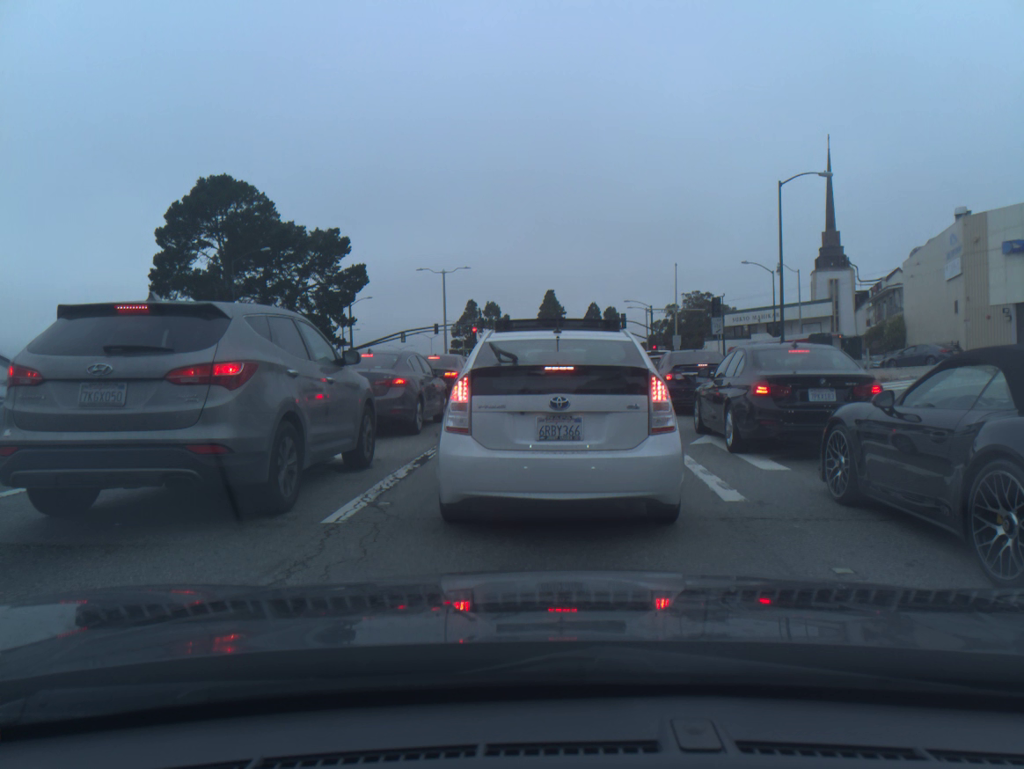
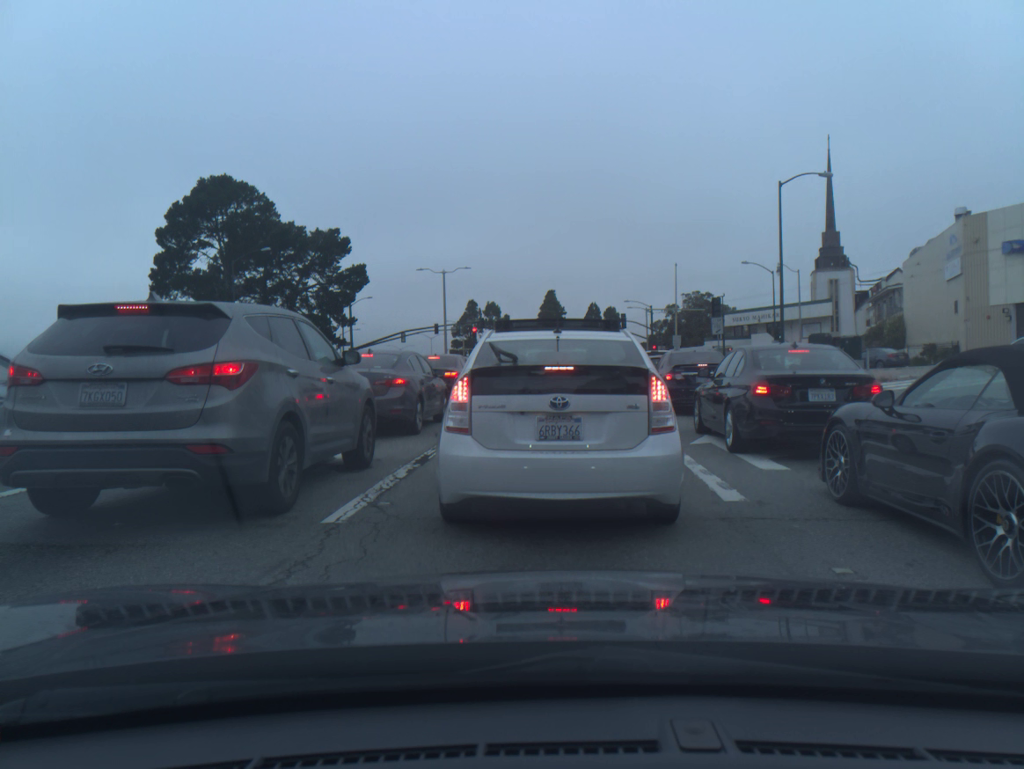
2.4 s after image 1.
(0.0, 0.0) m; 0°
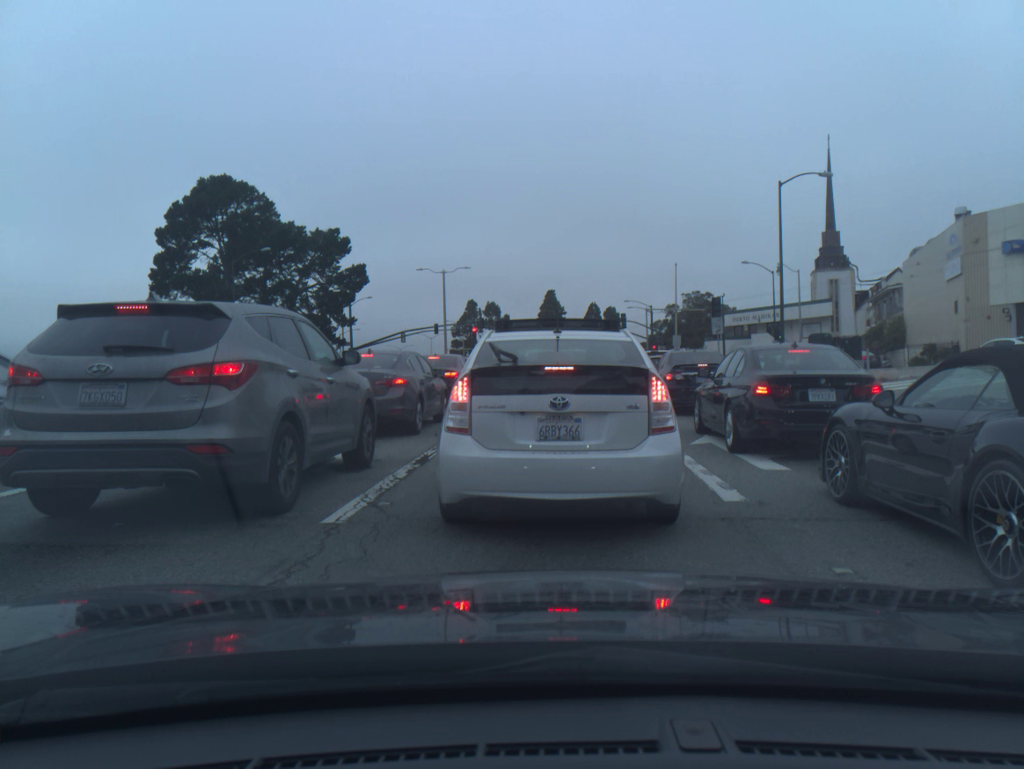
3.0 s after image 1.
(0.0, 0.0) m; 0°
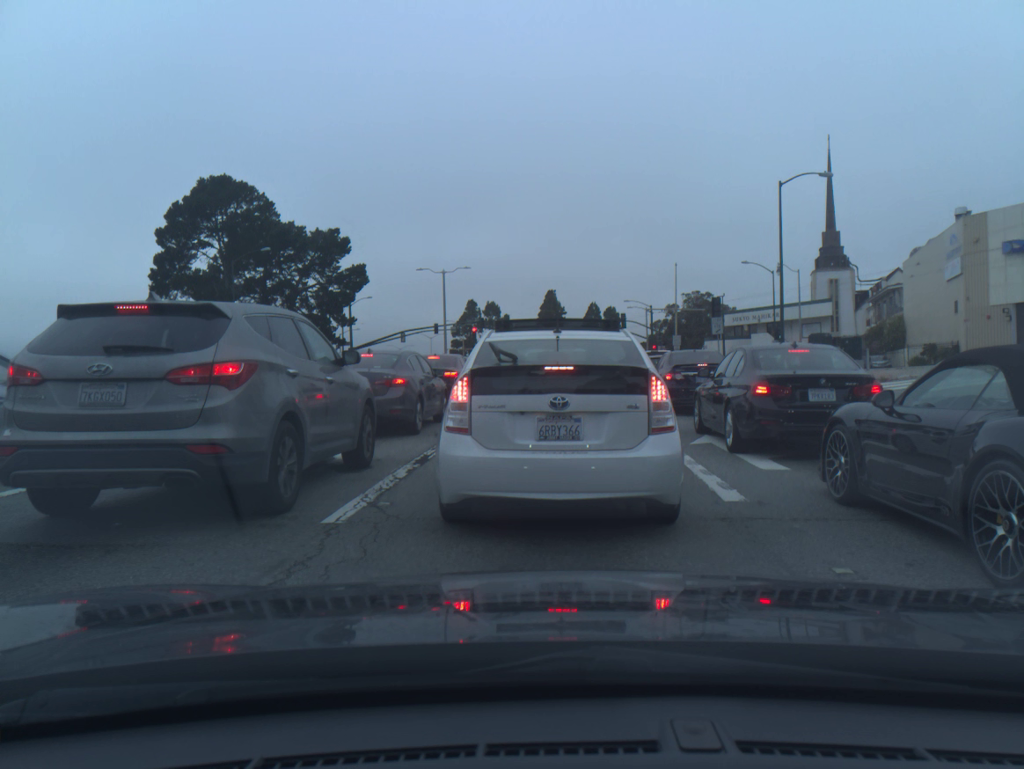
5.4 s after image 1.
(0.0, 0.0) m; 0°
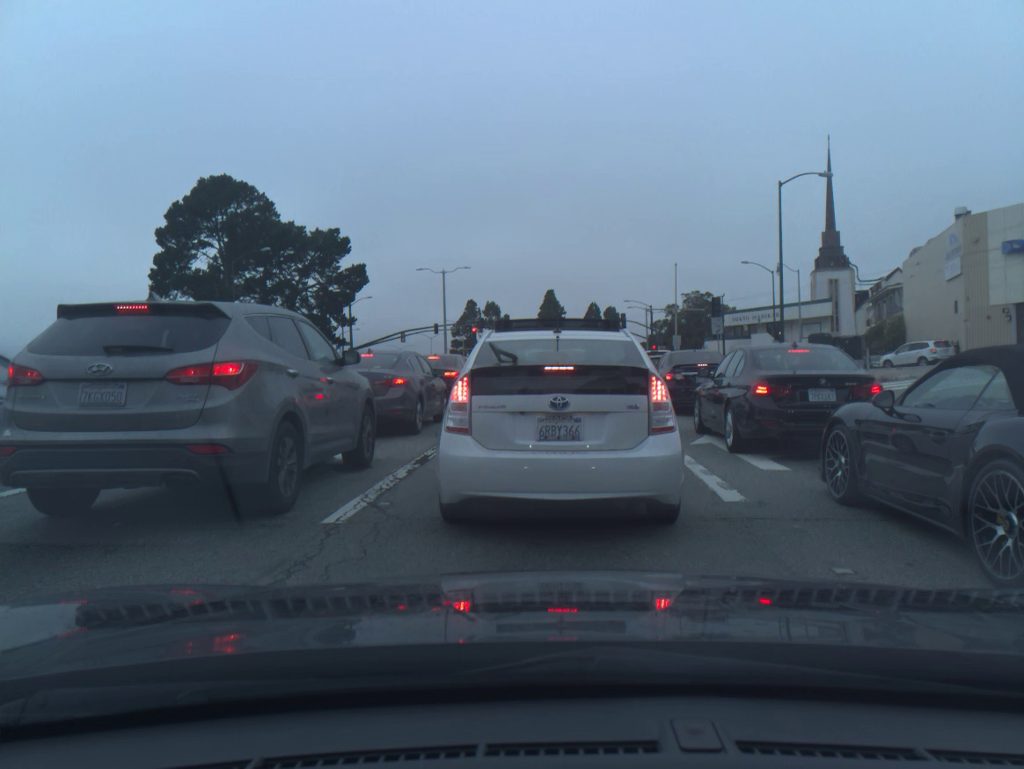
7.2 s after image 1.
(0.0, -0.1) m; 0°
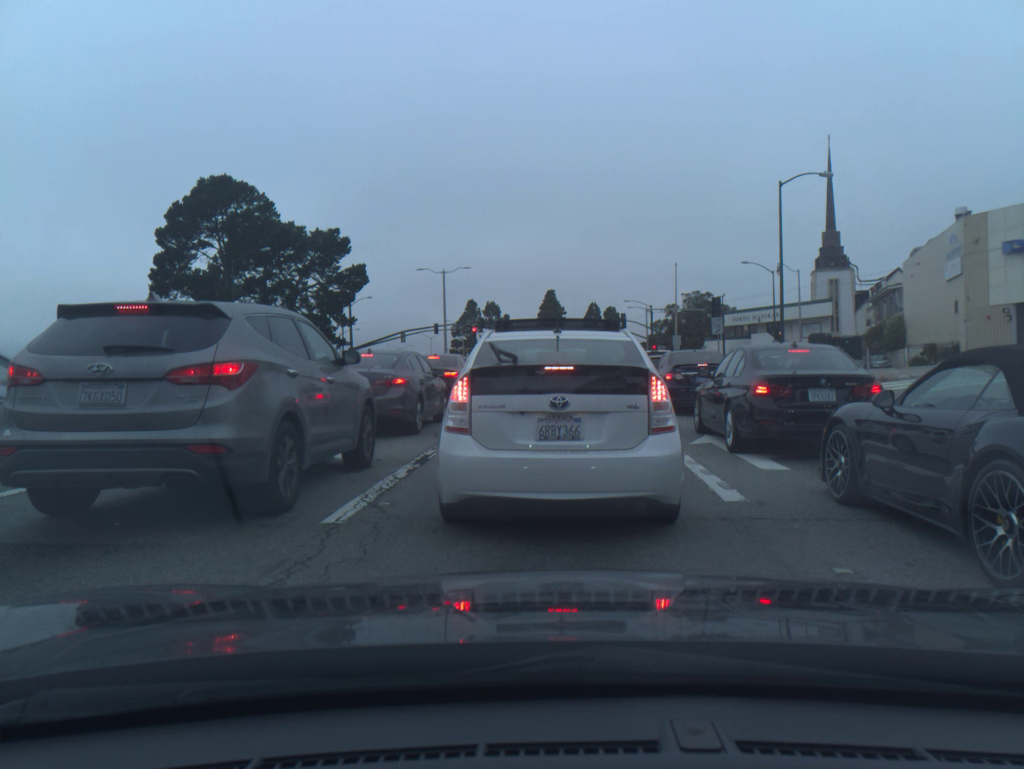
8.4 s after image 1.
(0.0, -0.1) m; 0°
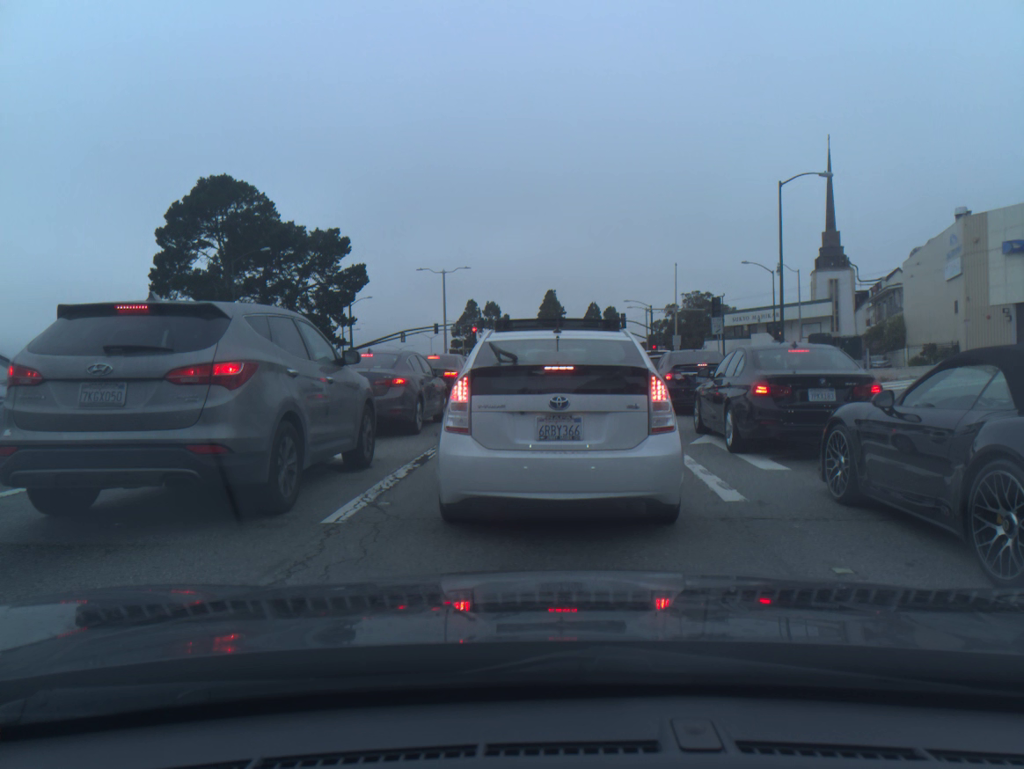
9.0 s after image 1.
(0.0, 0.0) m; 0°
